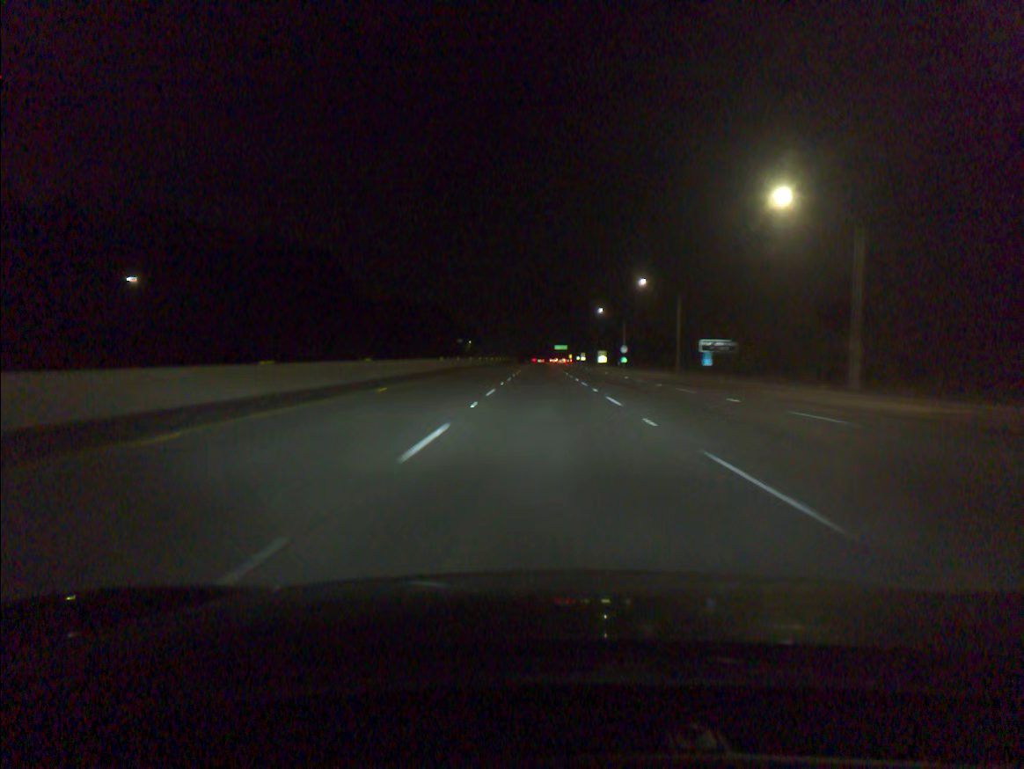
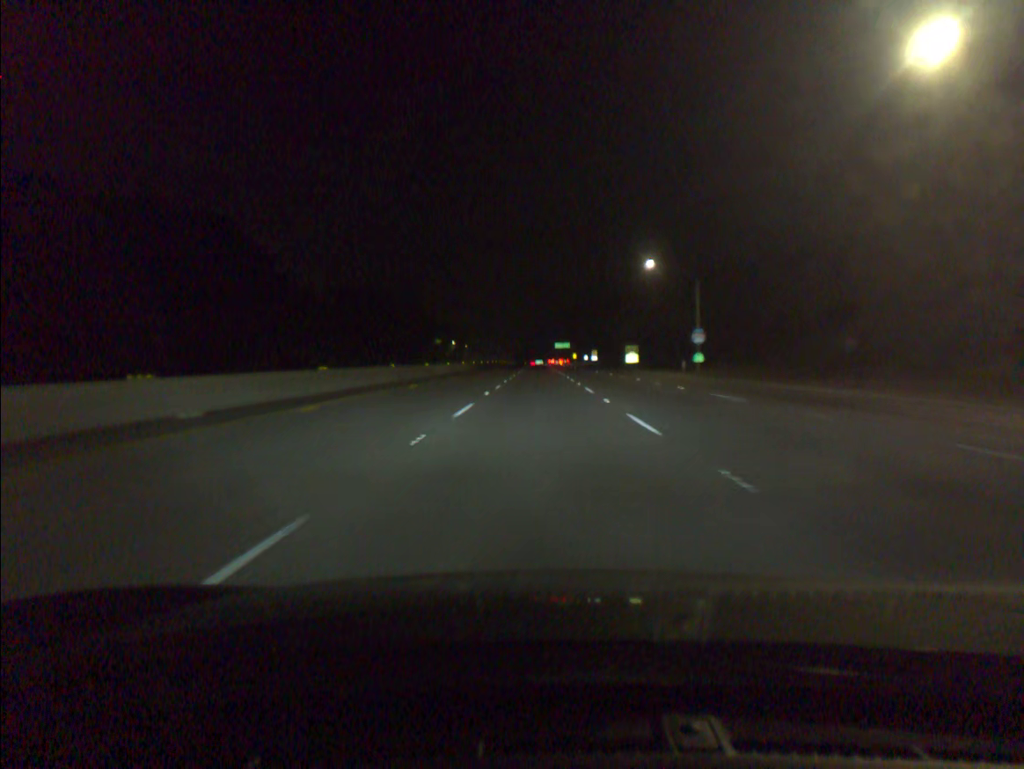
(+0.1, +65.7) m; 0°
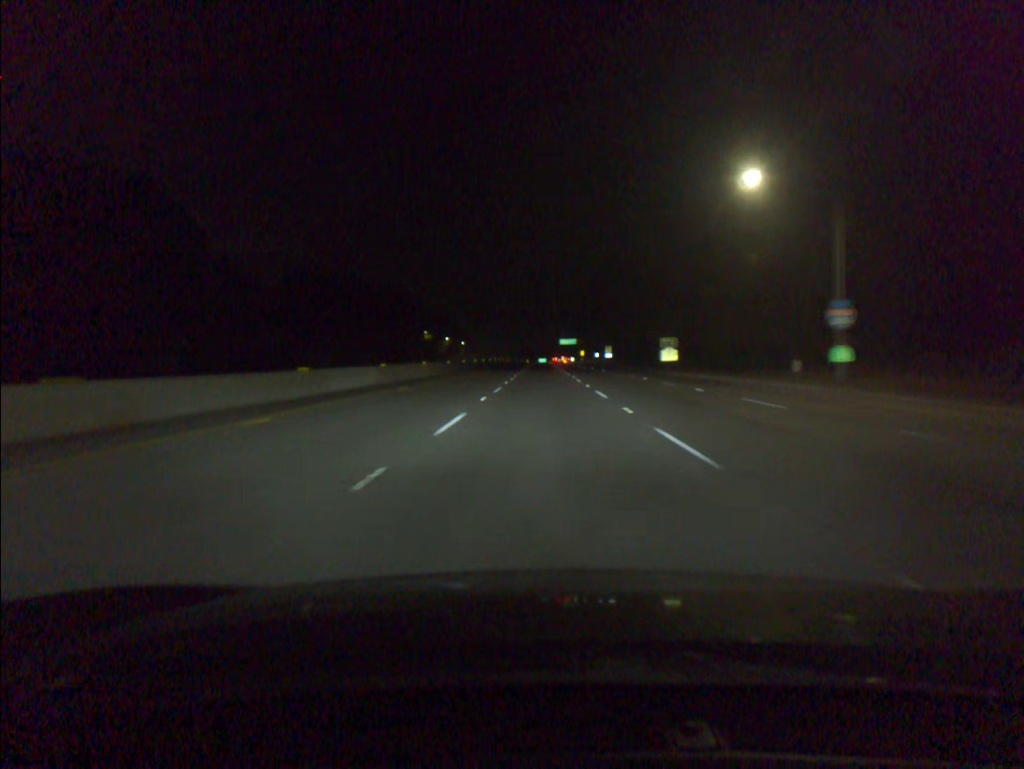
(-0.1, +32.8) m; 0°
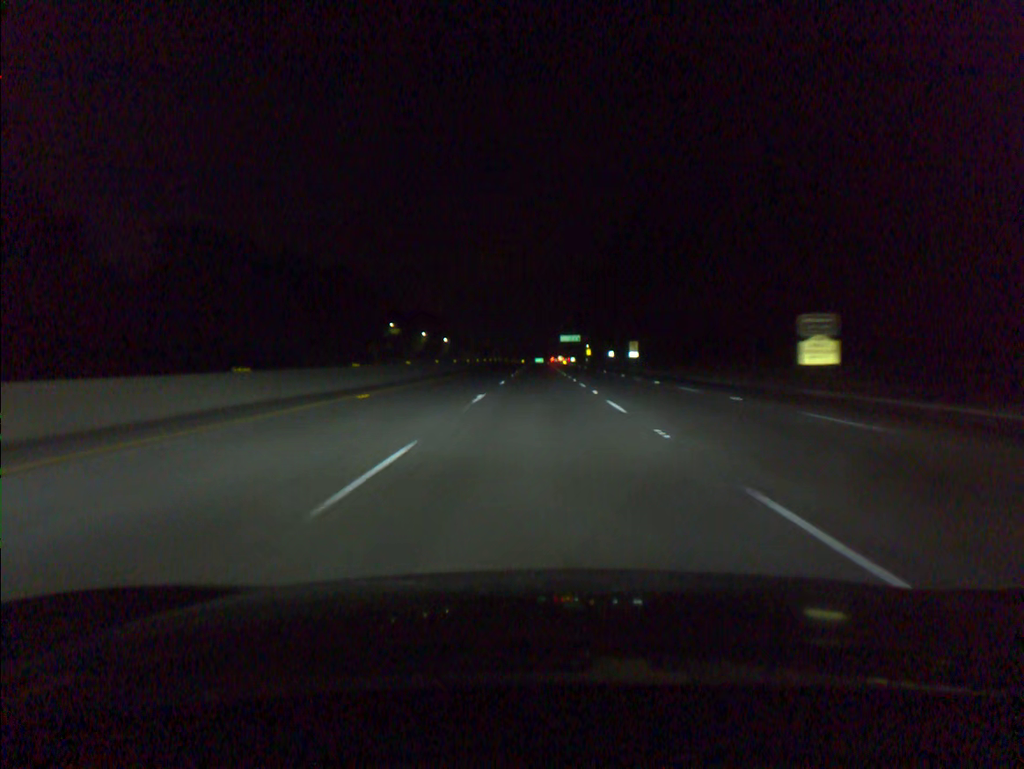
(+0.1, +49.8) m; 0°
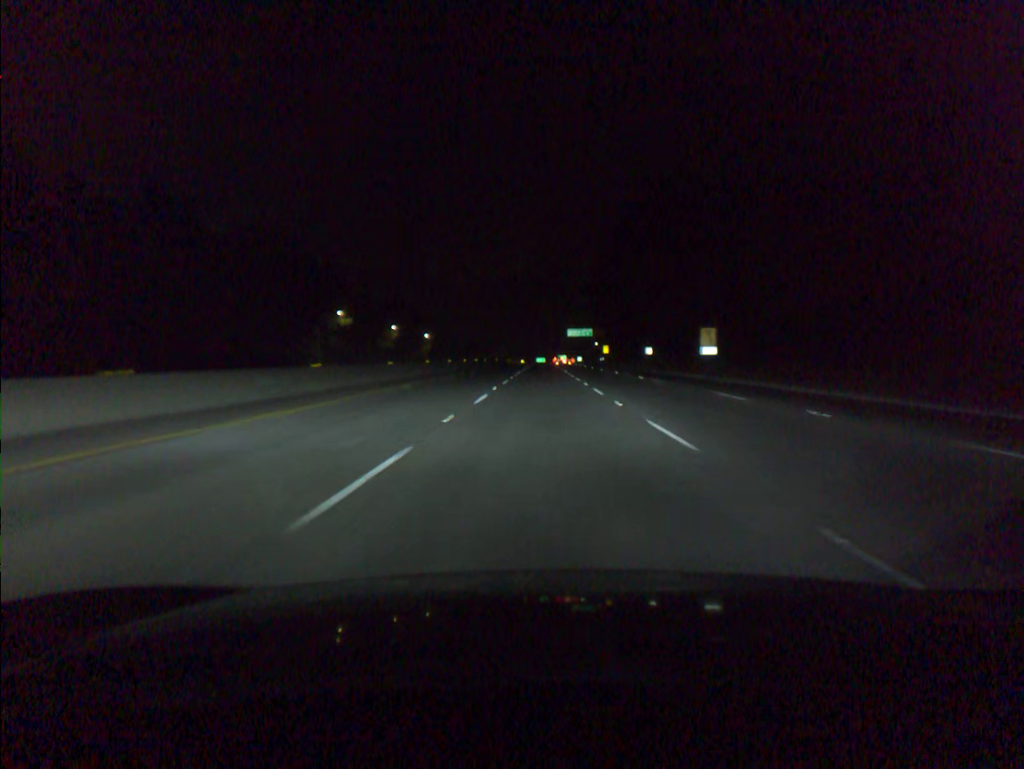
(-0.1, +50.9) m; 0°
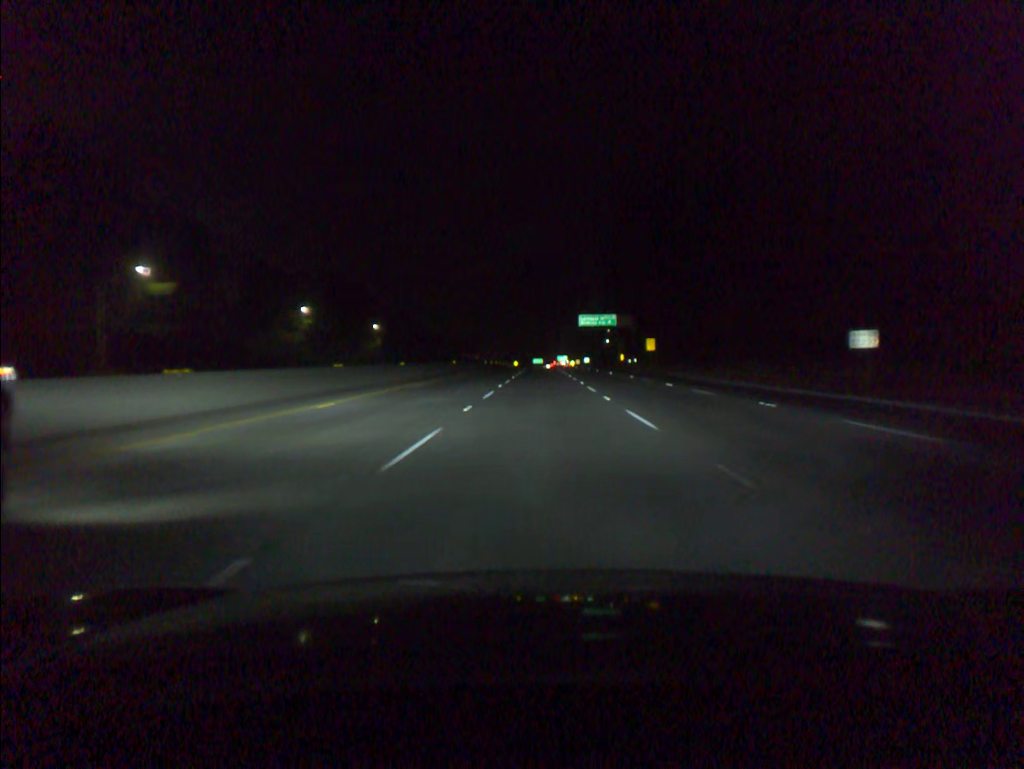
(+0.2, +69.6) m; 0°
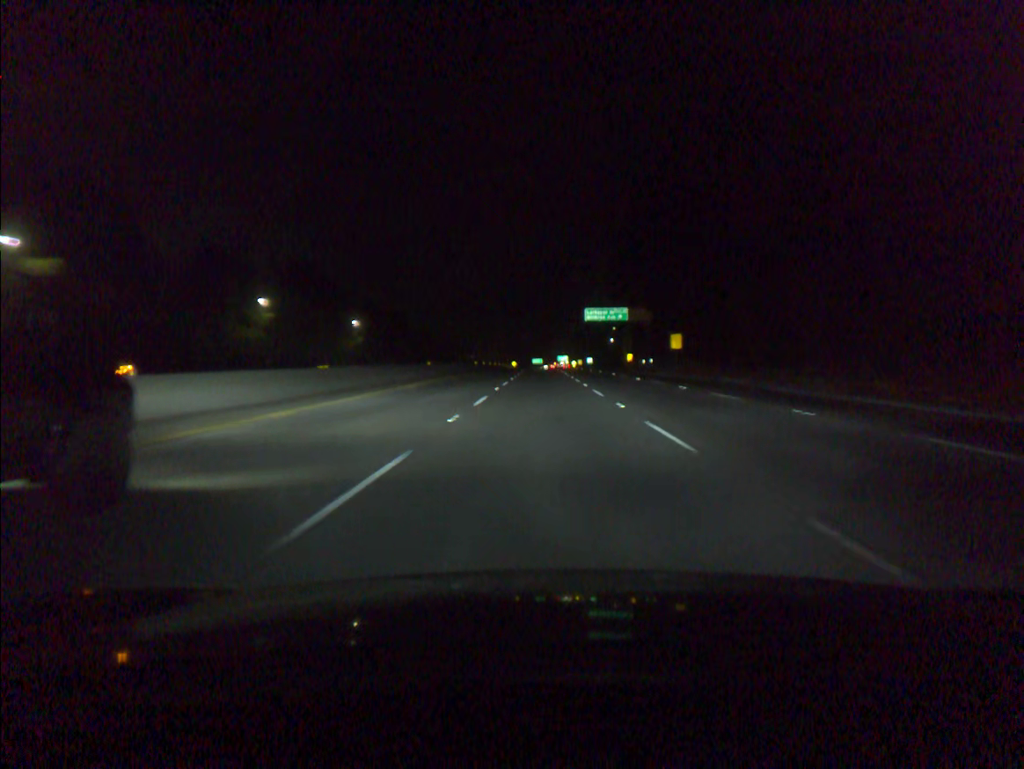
(0.0, +17.7) m; 0°
